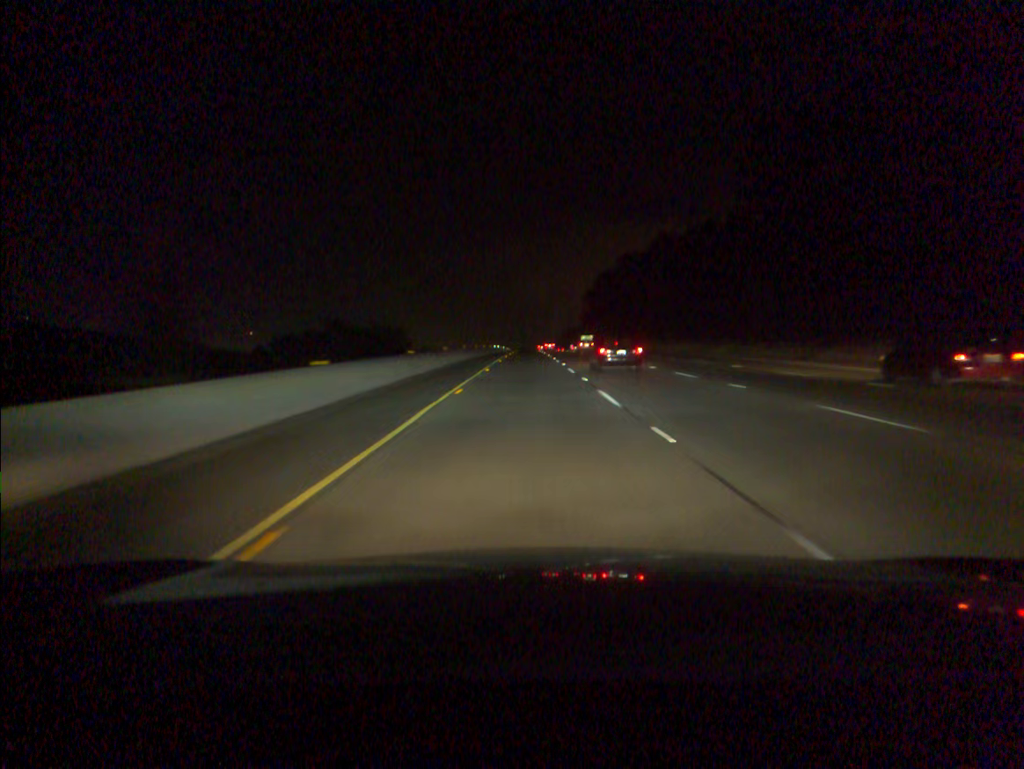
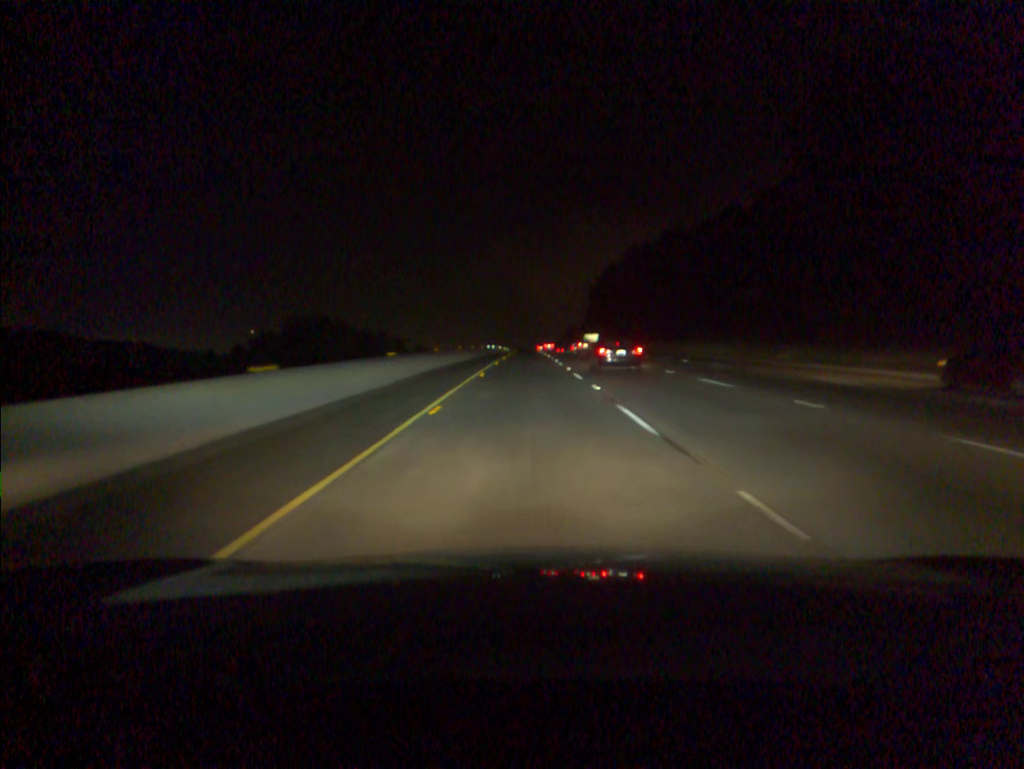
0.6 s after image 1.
(0.0, +19.2) m; 0°
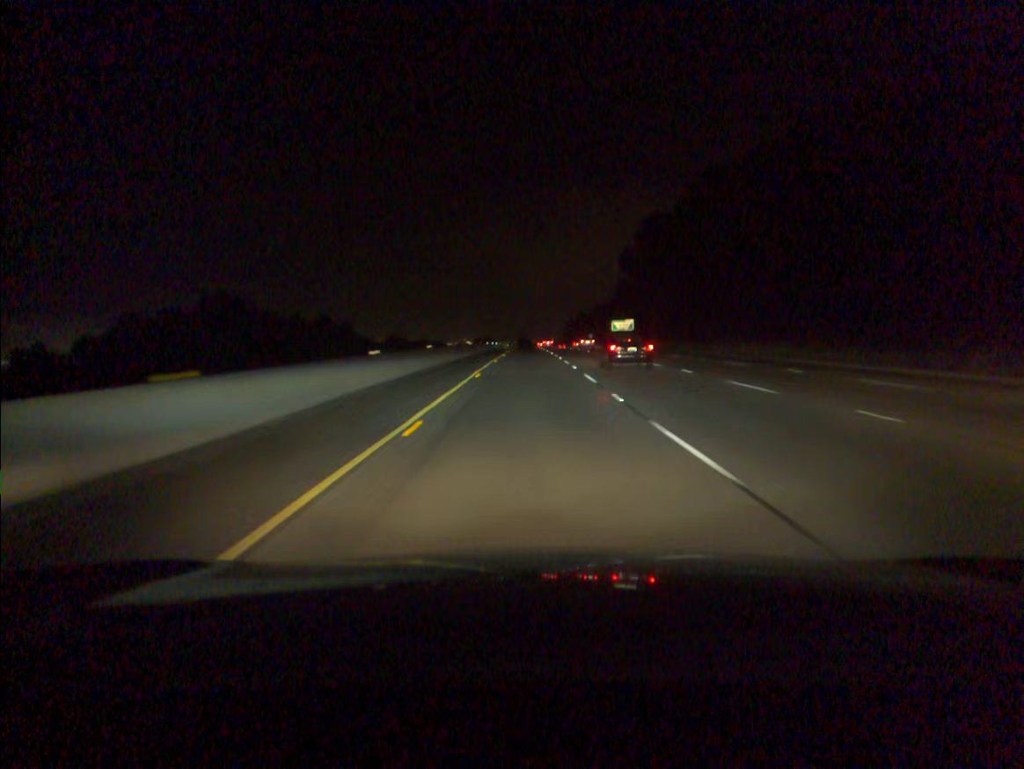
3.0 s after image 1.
(-0.1, +76.5) m; 0°
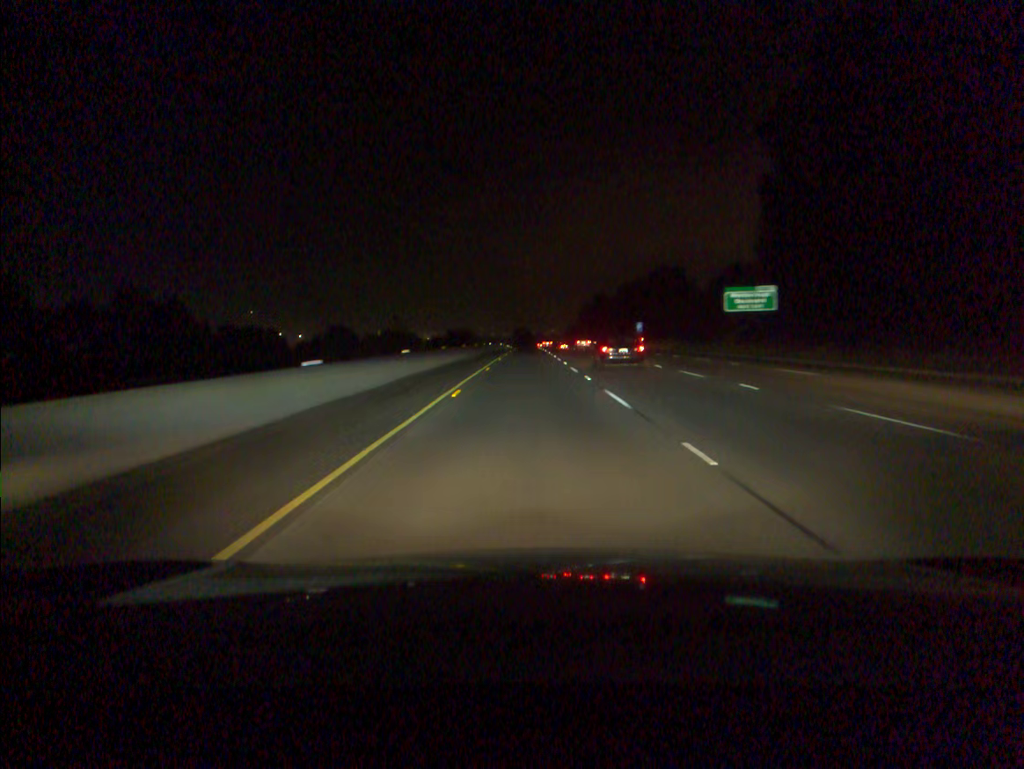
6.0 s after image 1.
(+0.1, +95.4) m; 0°
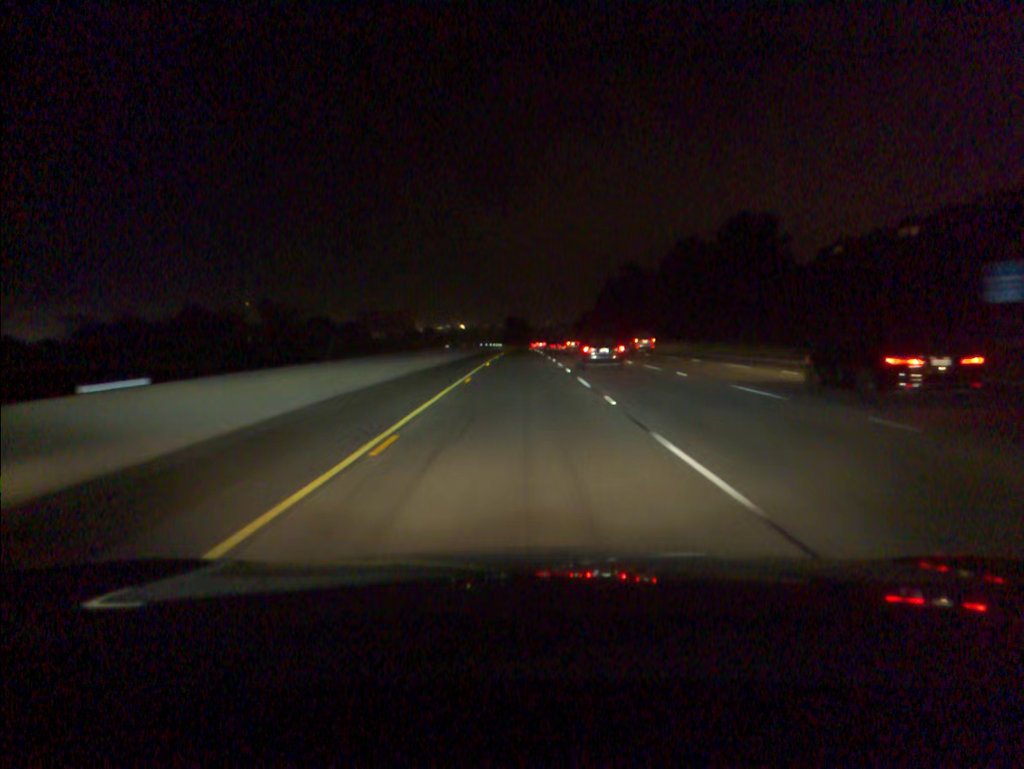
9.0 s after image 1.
(+0.1, +96.1) m; 0°
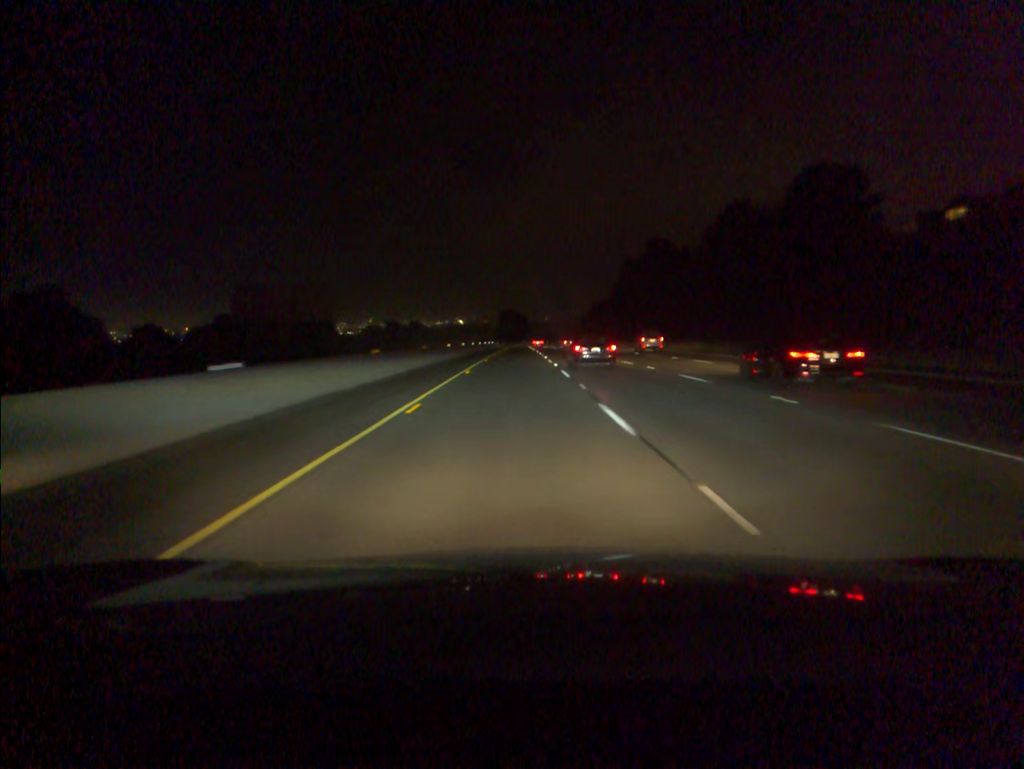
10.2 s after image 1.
(0.0, +39.3) m; 0°
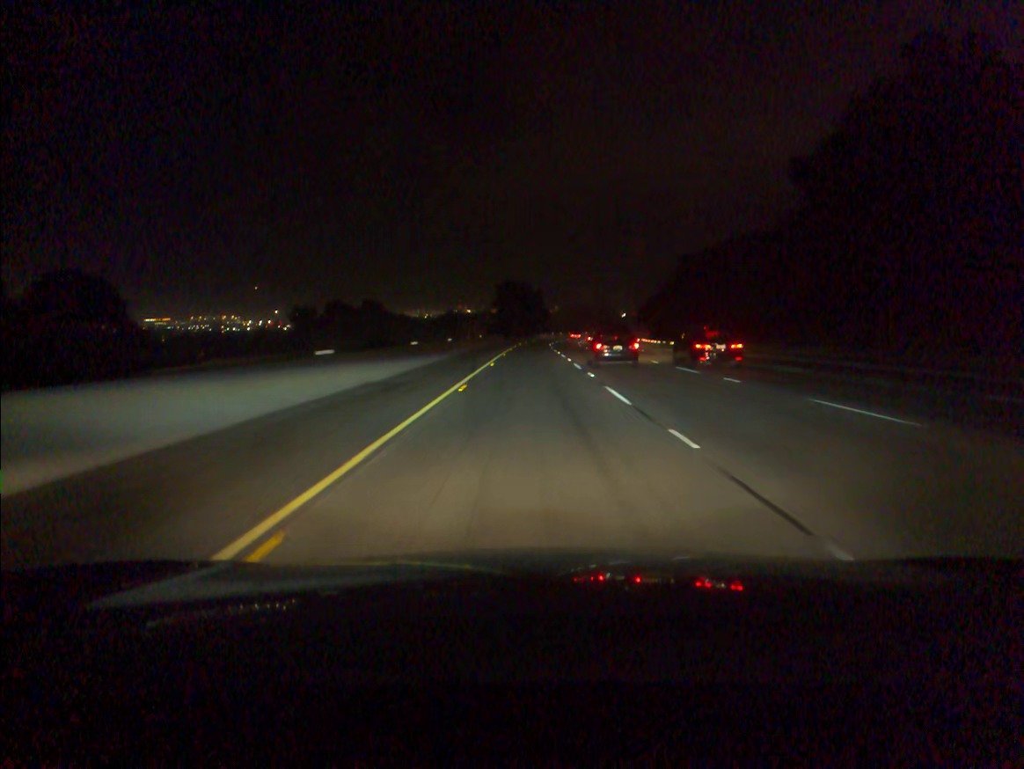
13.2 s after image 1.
(-1.1, +97.8) m; -1°
